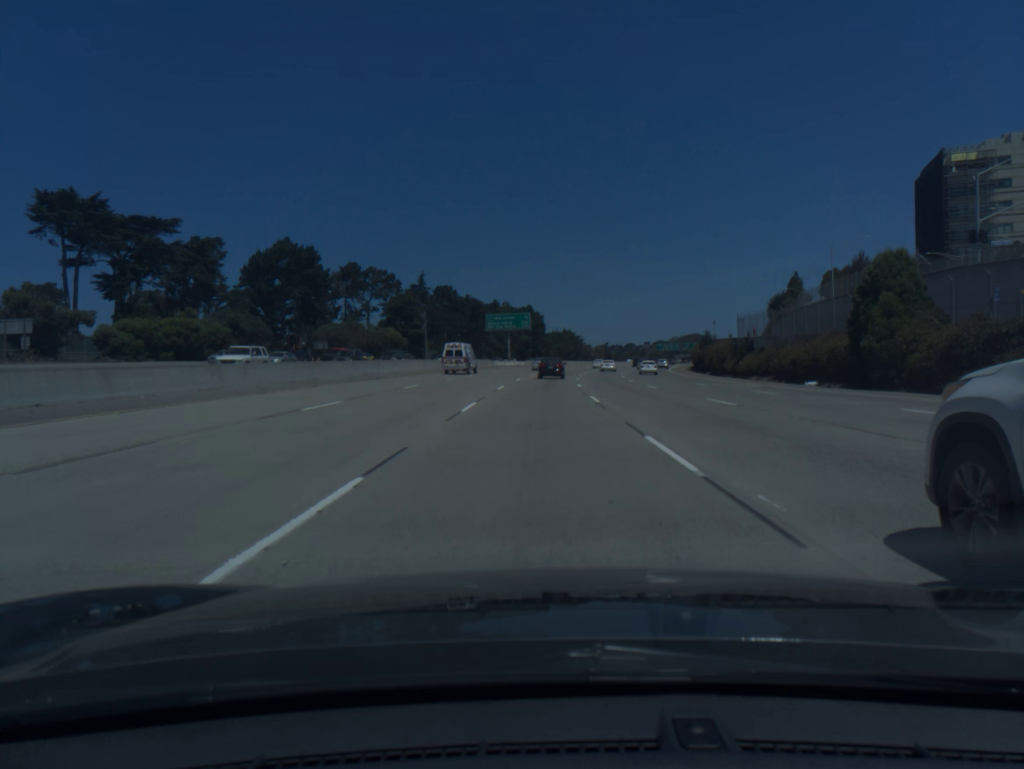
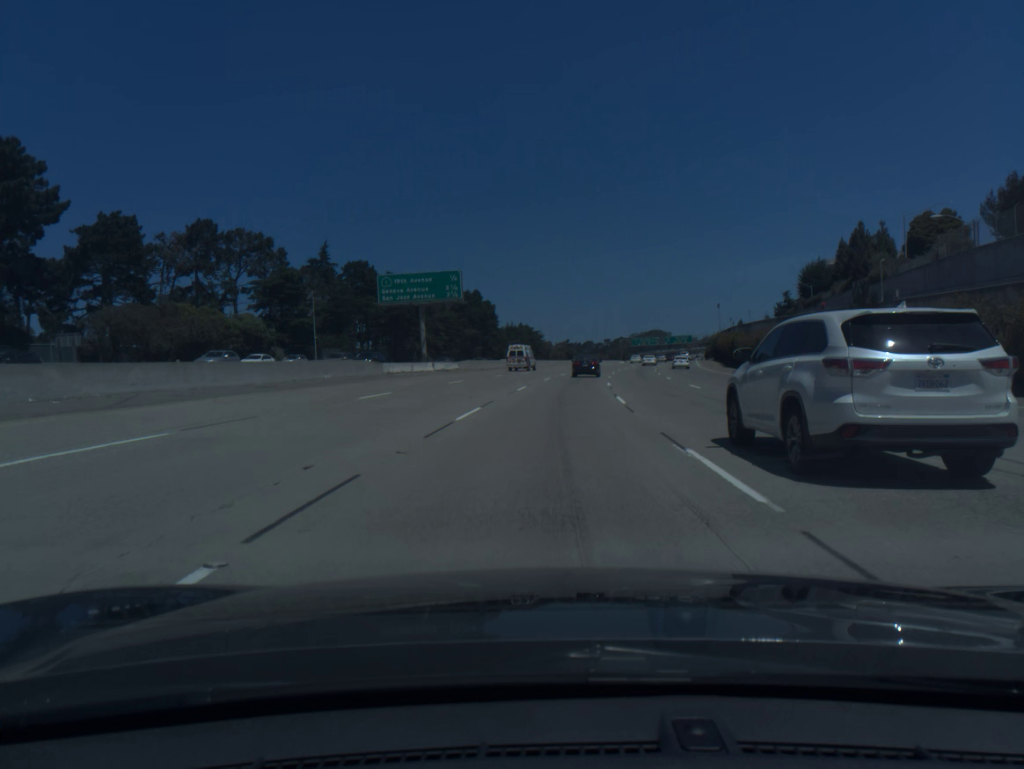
(+1.0, +60.0) m; +3°
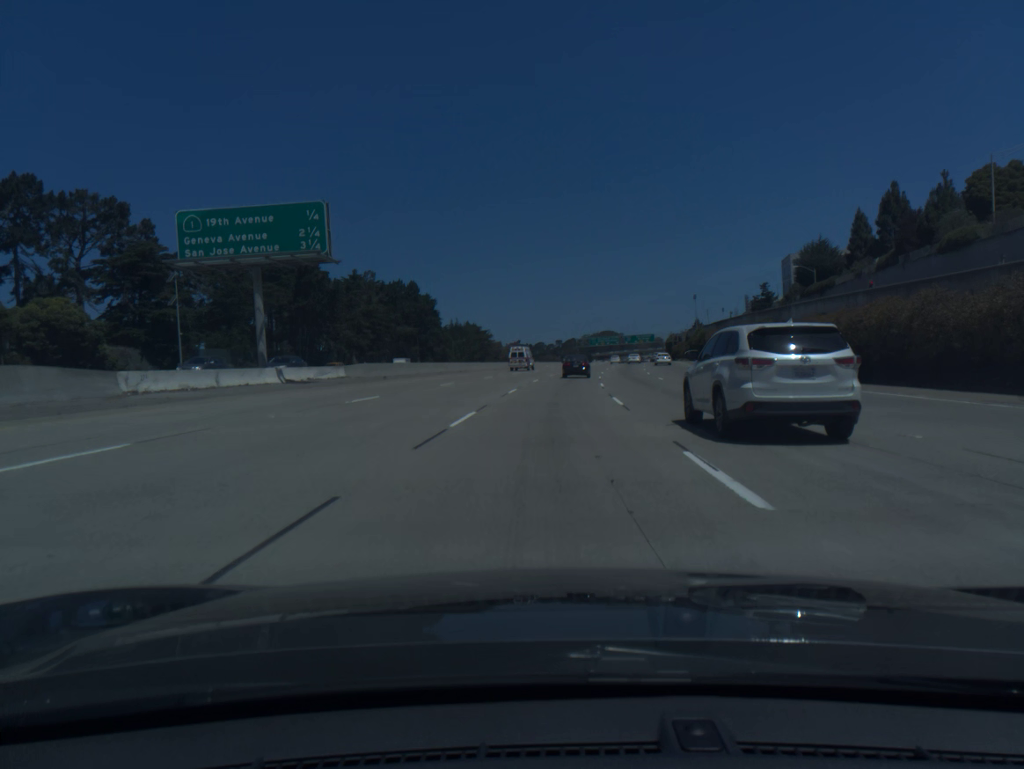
(+0.9, +29.9) m; +3°
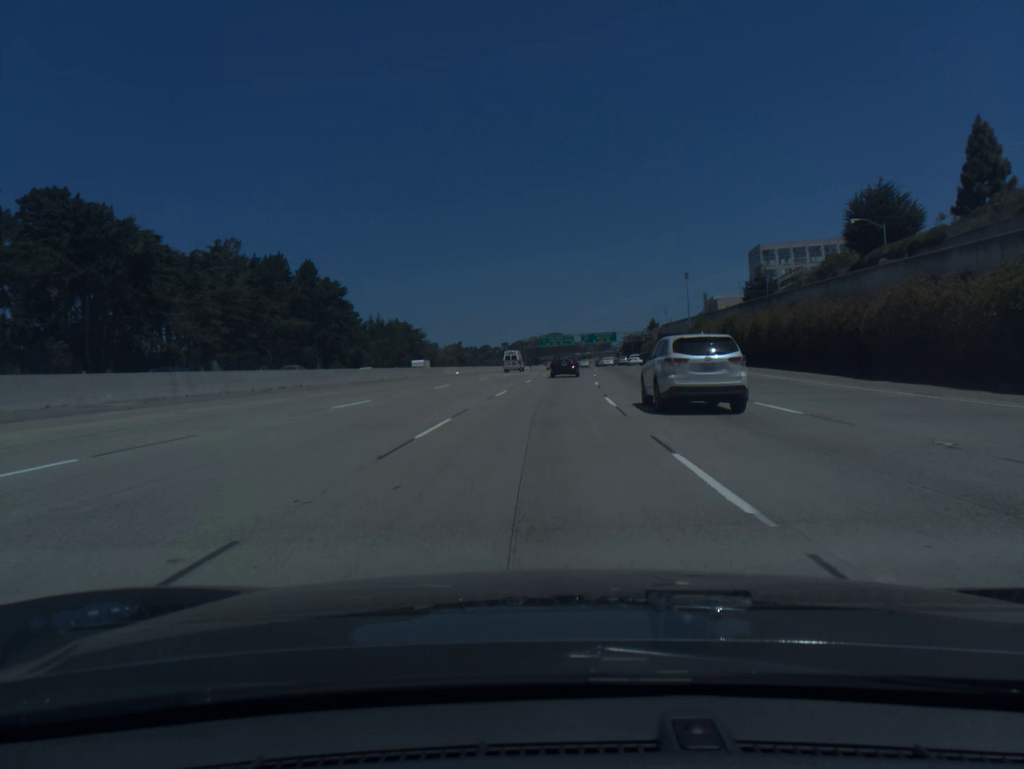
(+1.7, +44.2) m; +4°
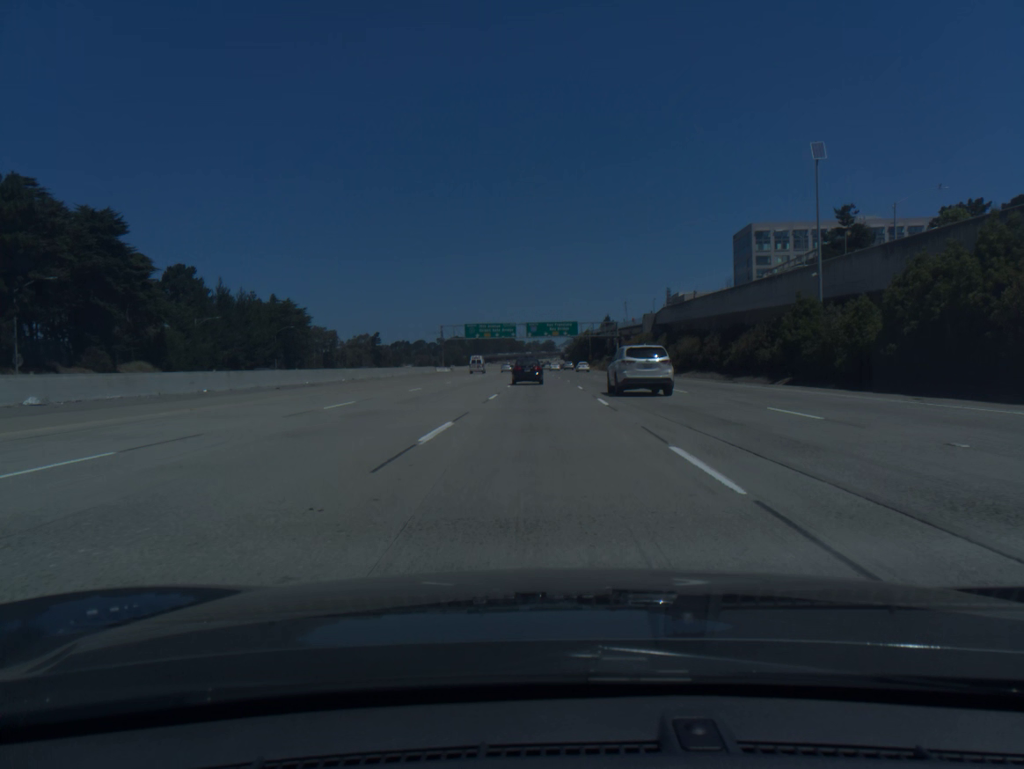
(+2.9, +71.9) m; +4°
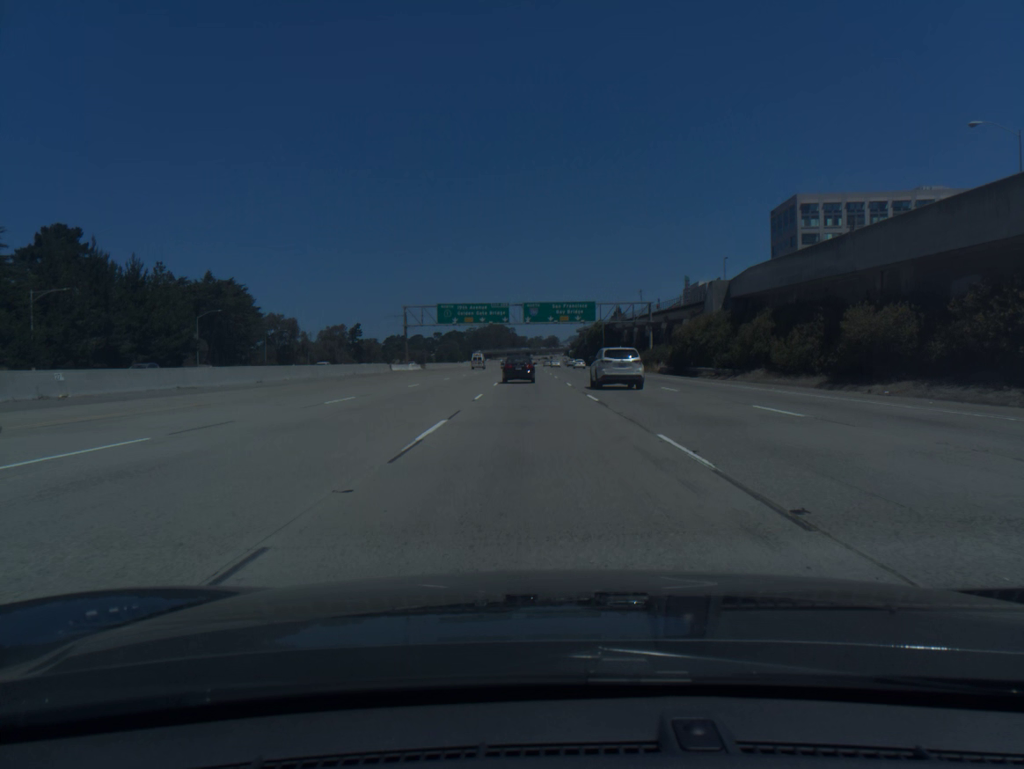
(0.0, +42.0) m; 0°
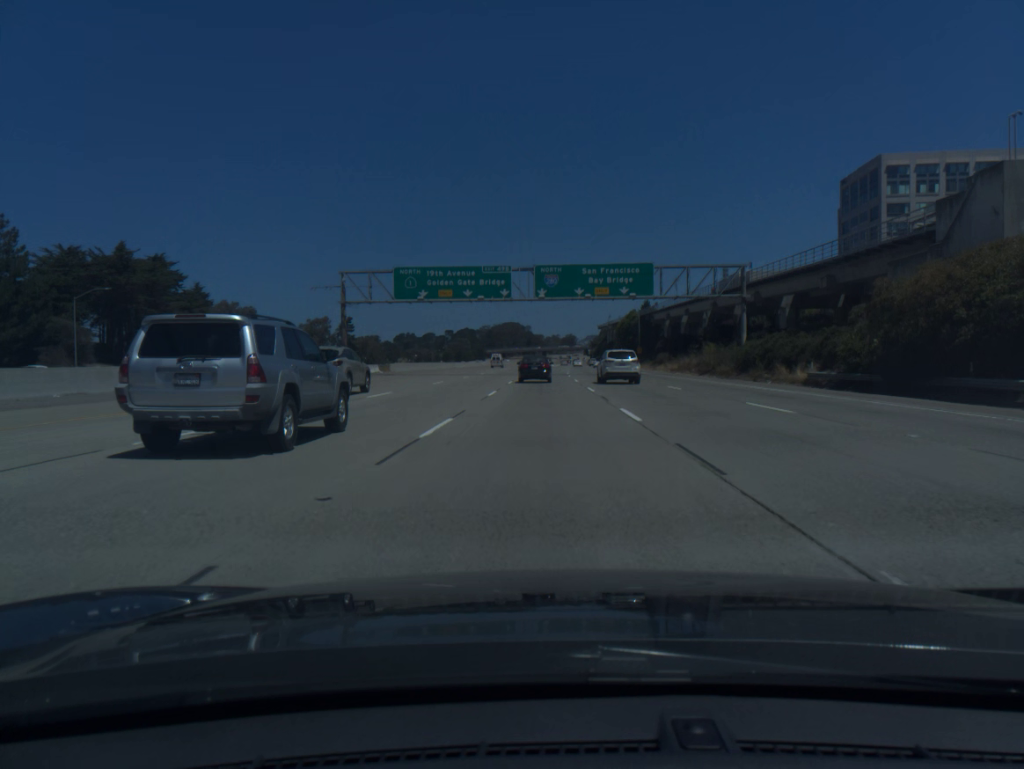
(-0.5, +41.2) m; -1°
